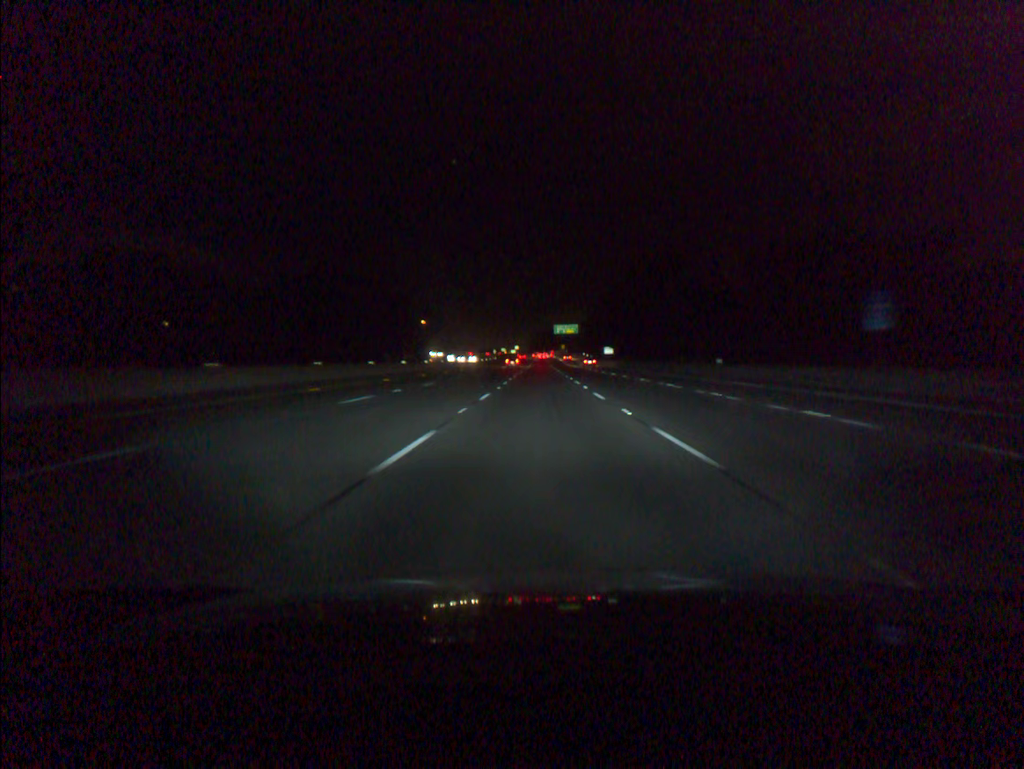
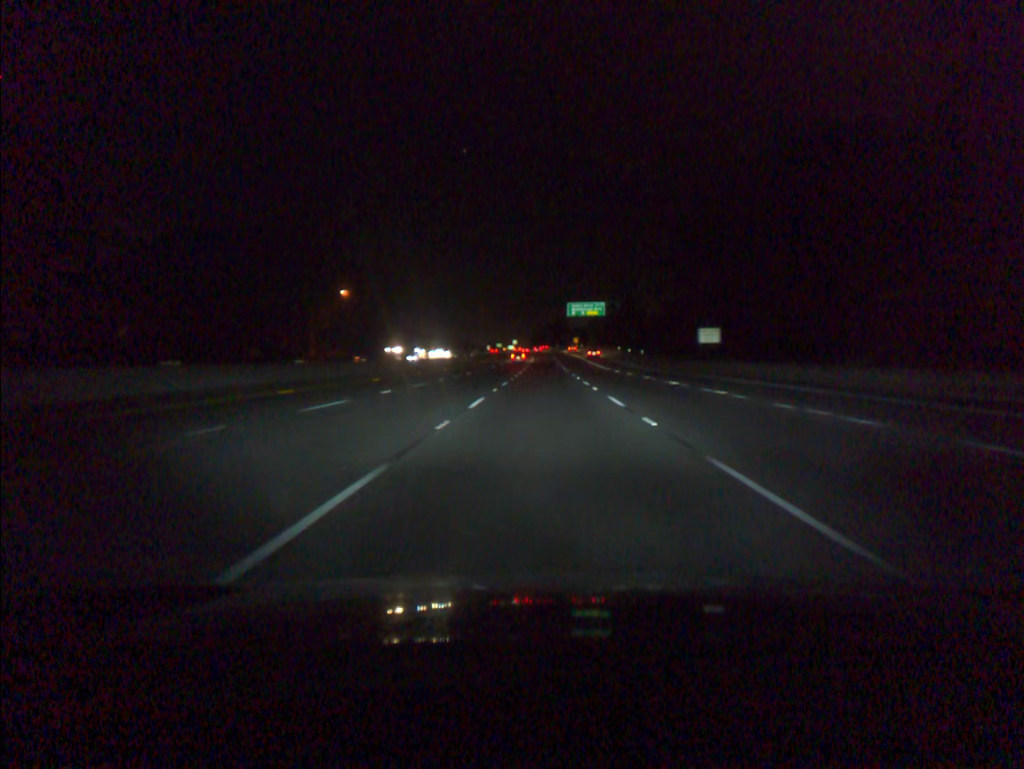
(-0.2, +91.5) m; 0°
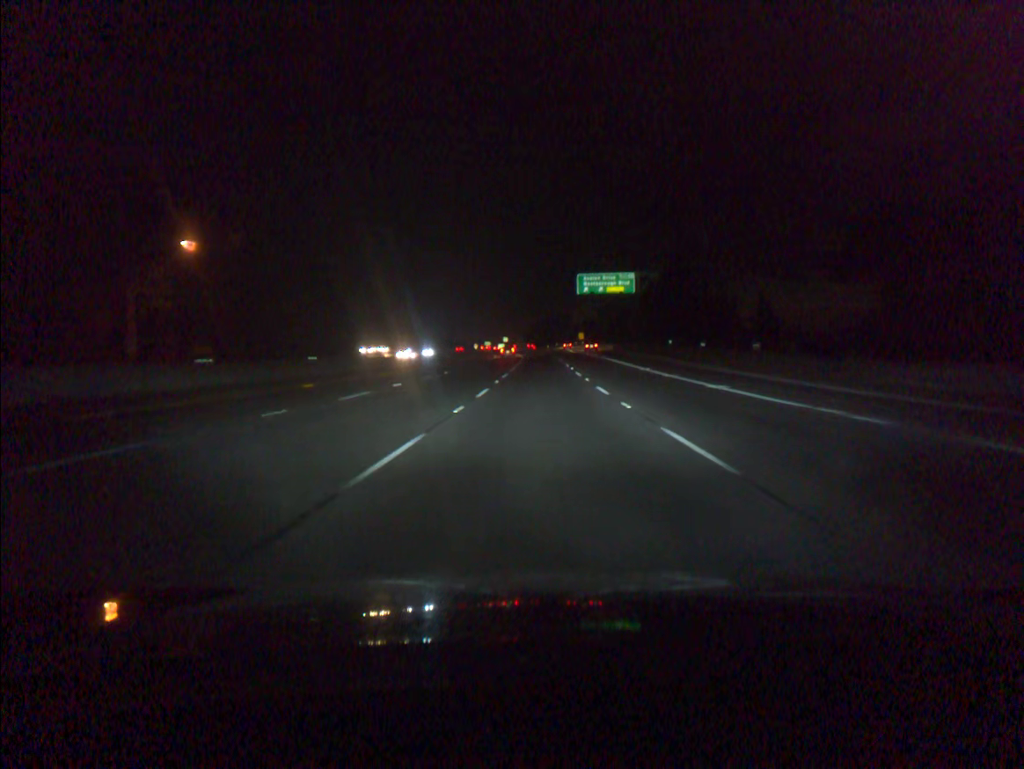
(+0.1, +55.0) m; 0°
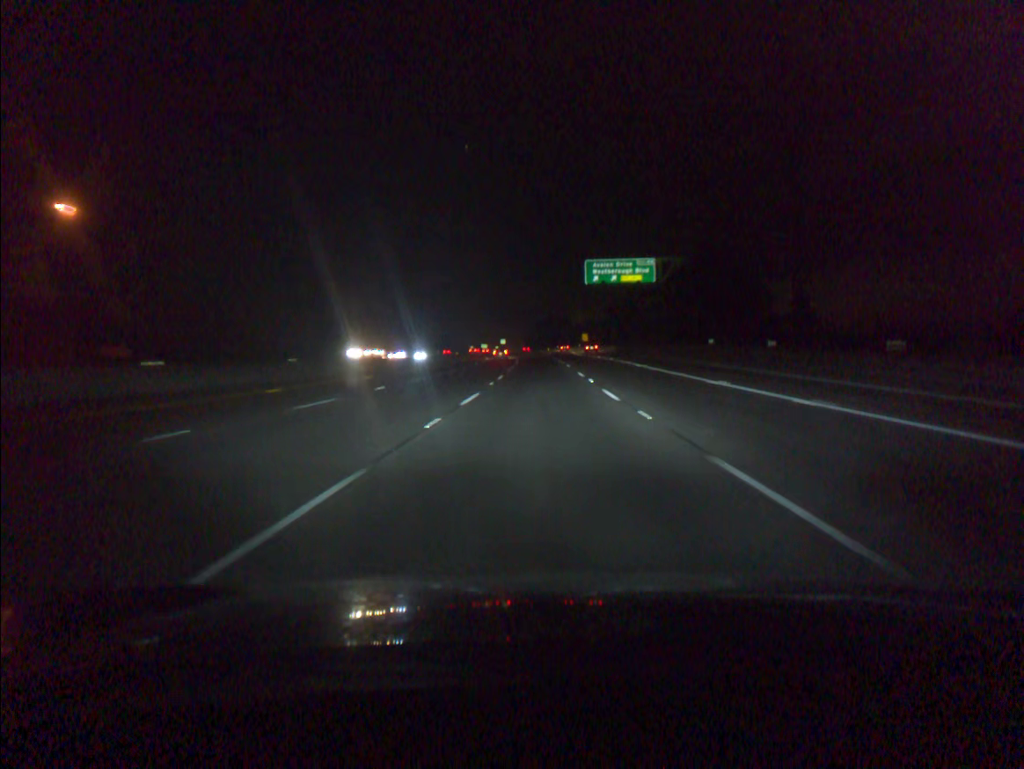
(0.0, +18.3) m; 0°
